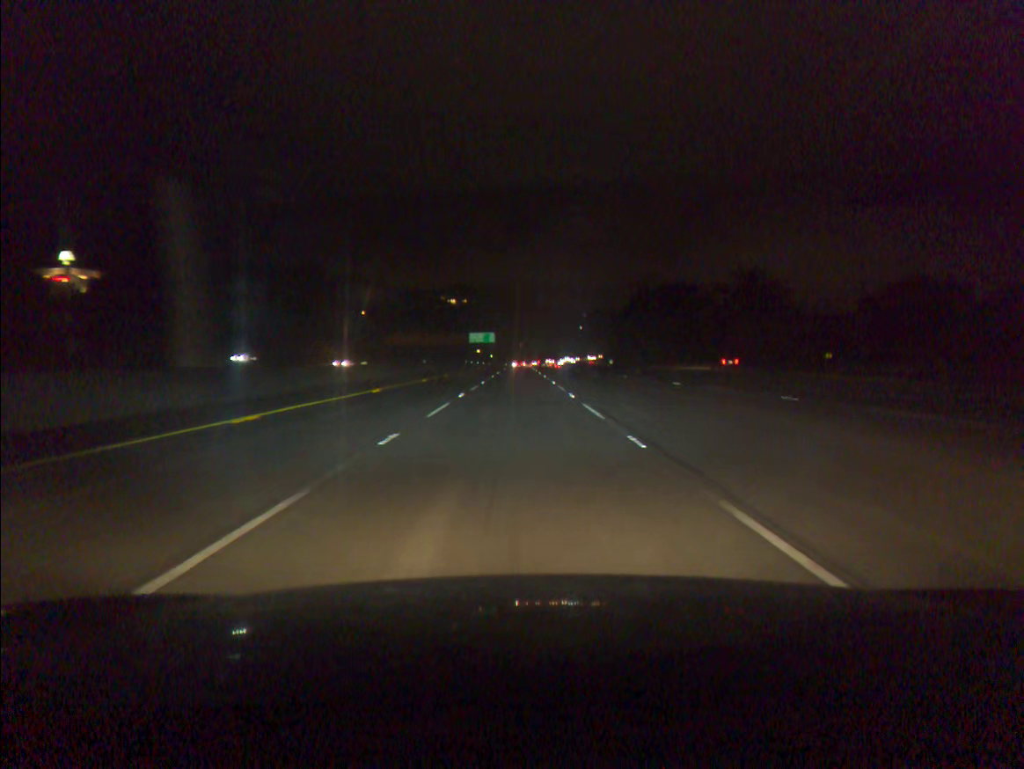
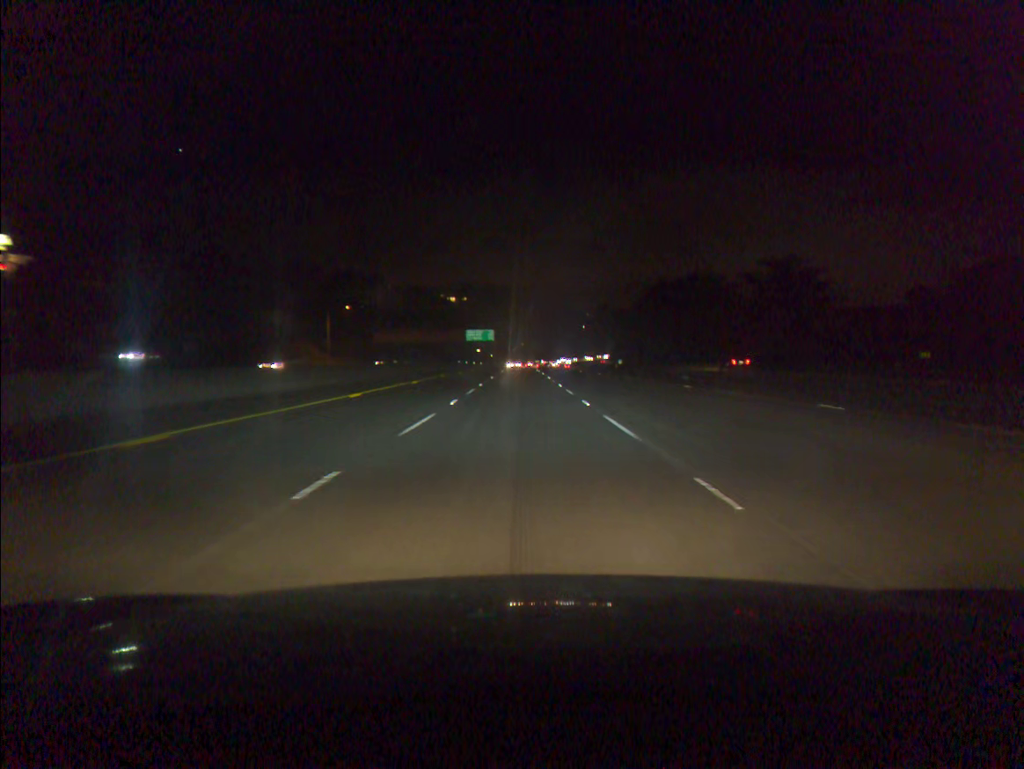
(0.0, +18.6) m; 0°
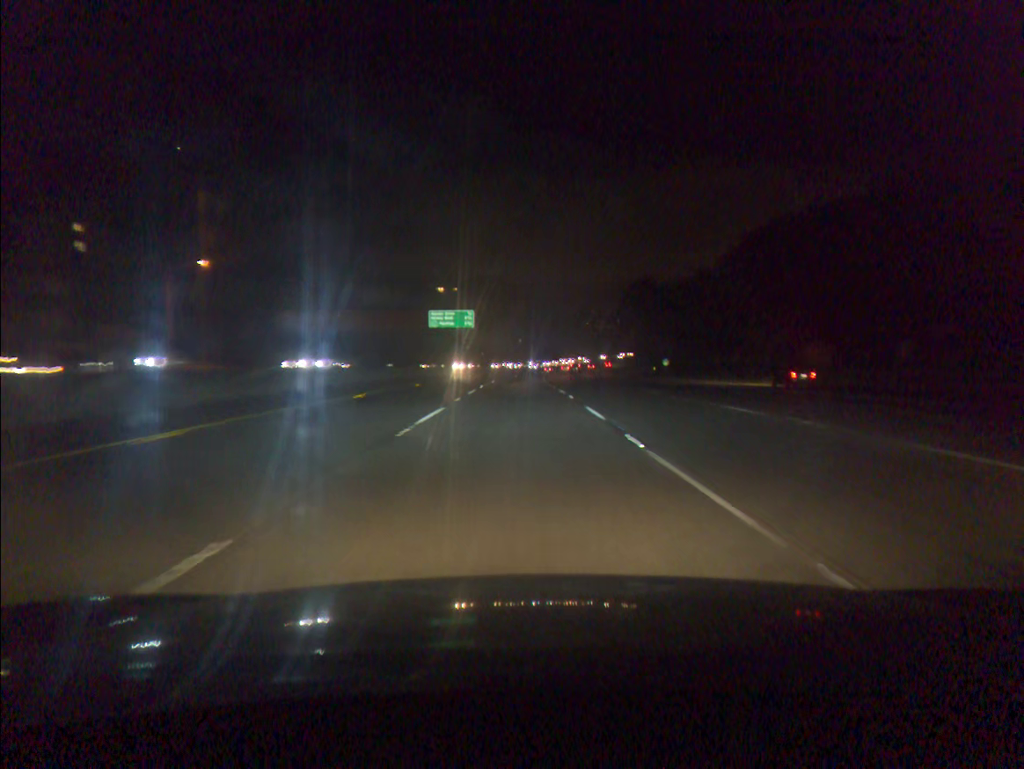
(+0.2, +74.8) m; 0°
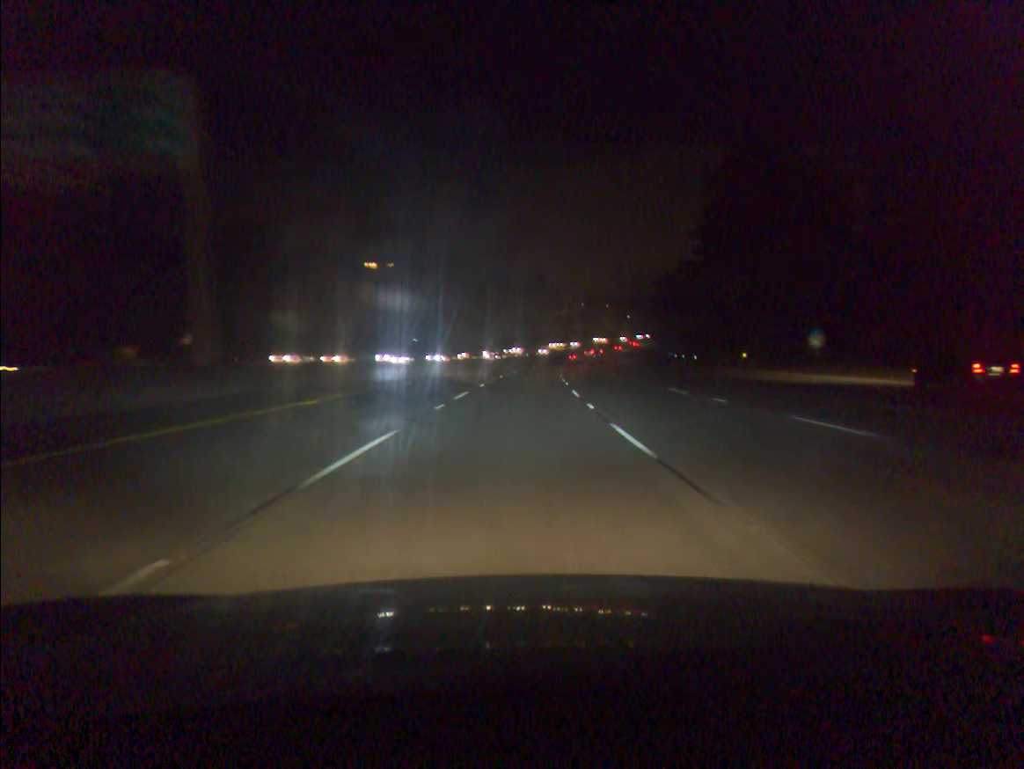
(+1.4, +93.9) m; +3°
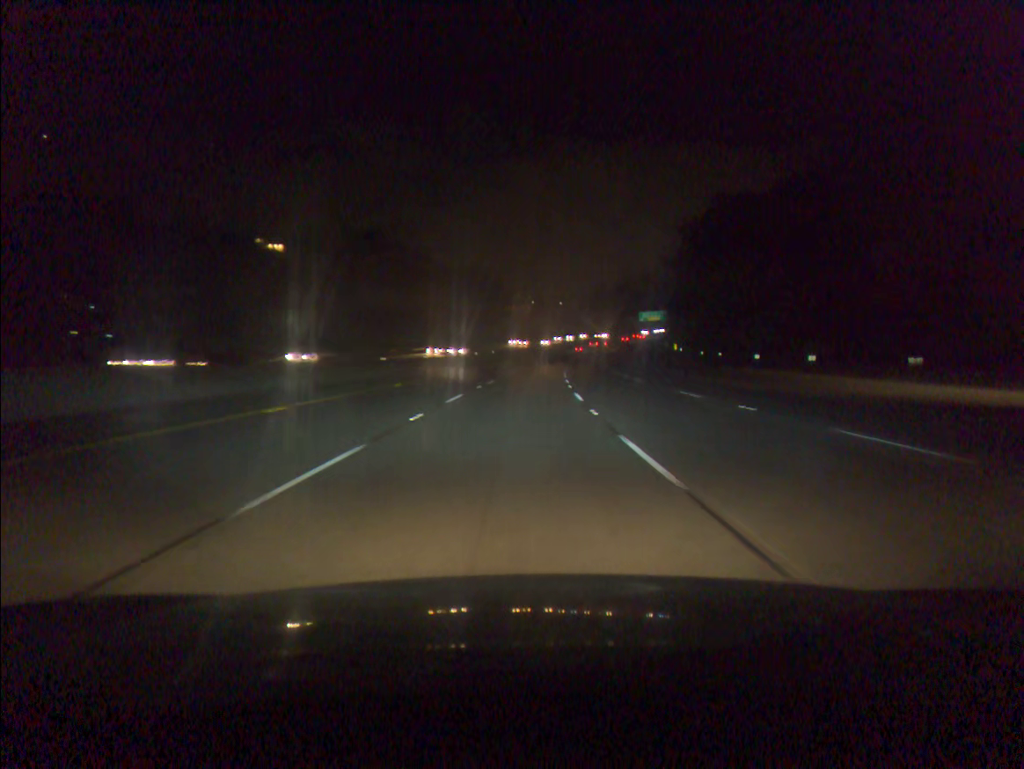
(+2.7, +75.2) m; +4°
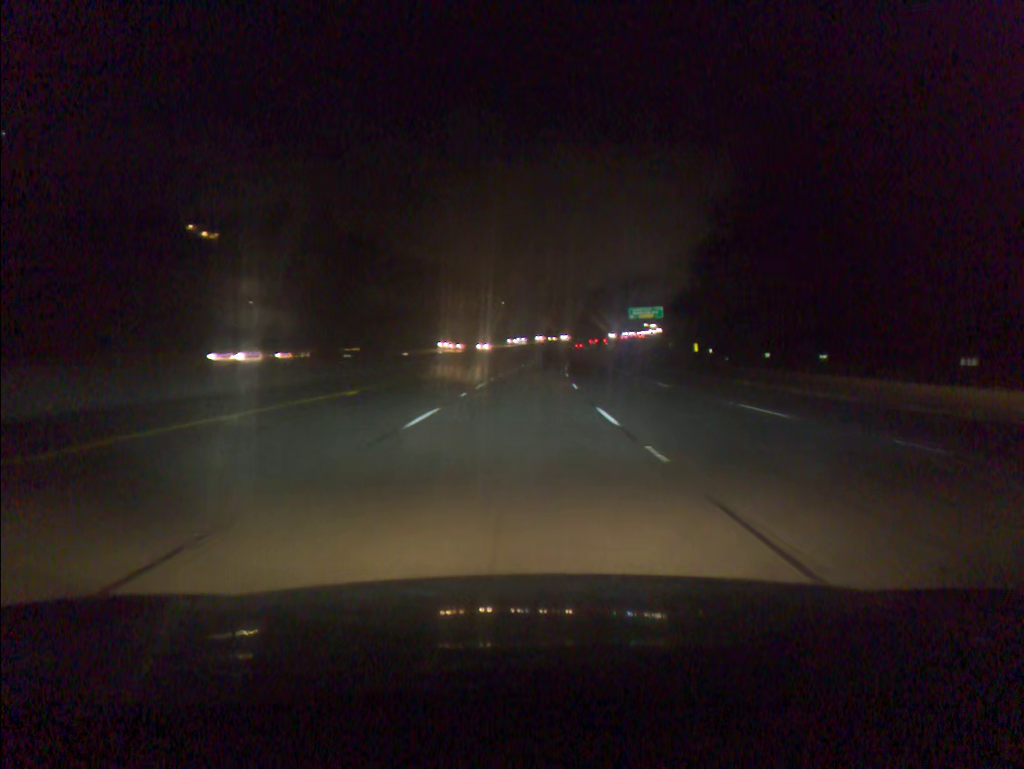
(+0.7, +37.4) m; +2°
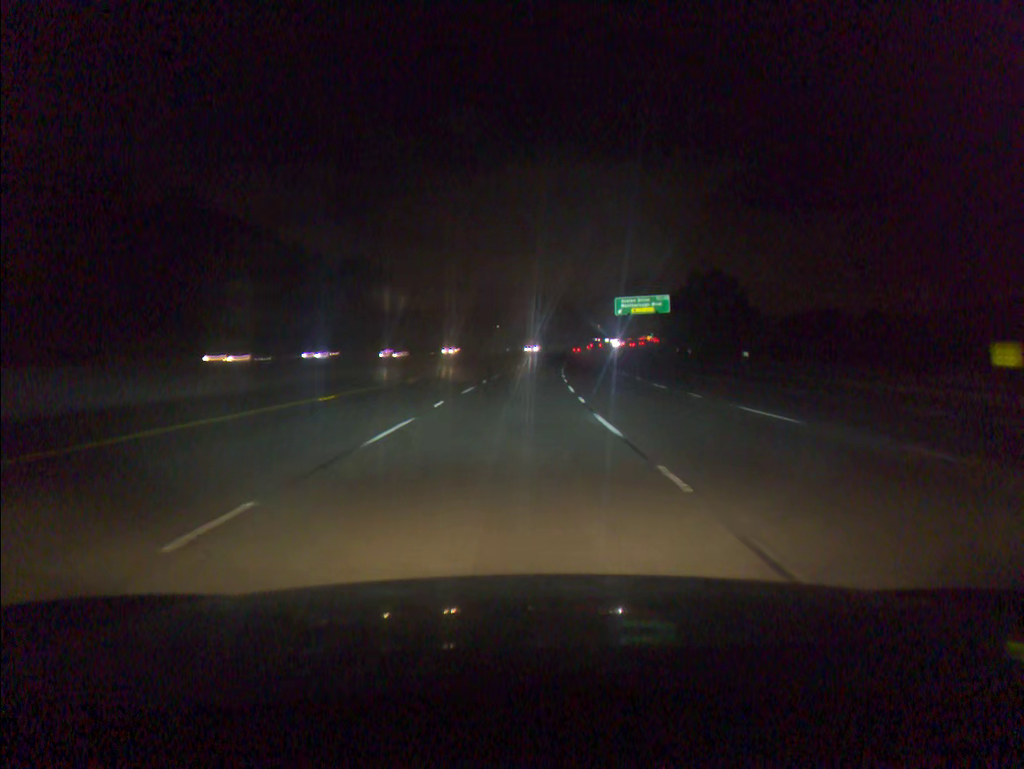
(+3.1, +74.5) m; +4°
